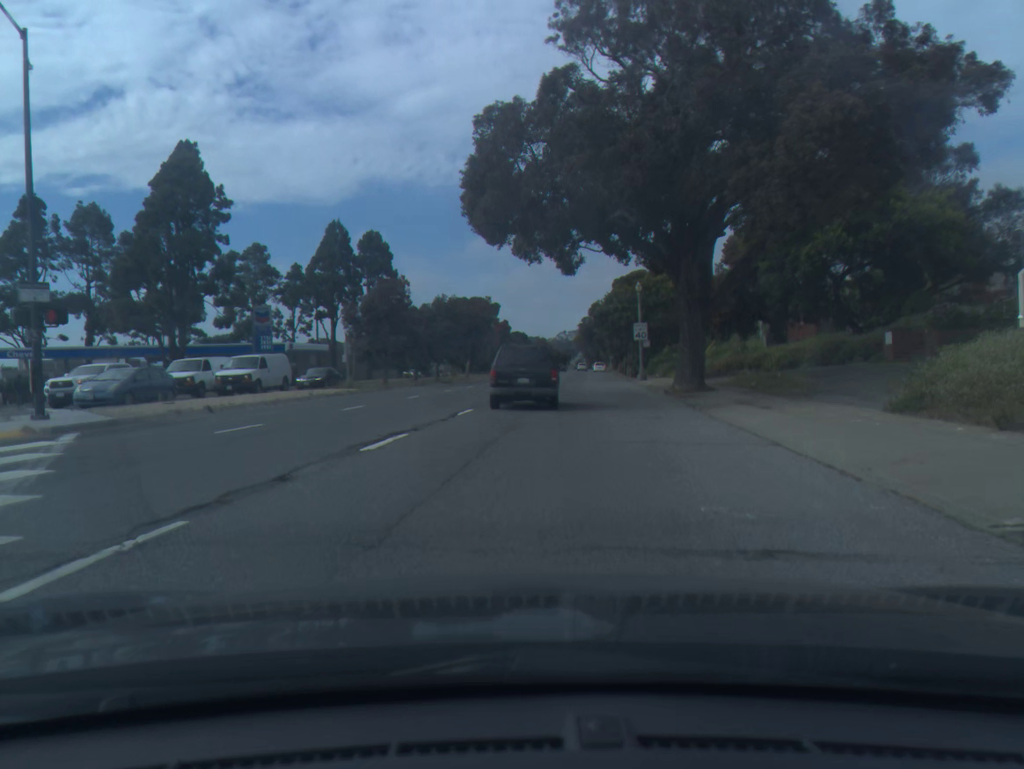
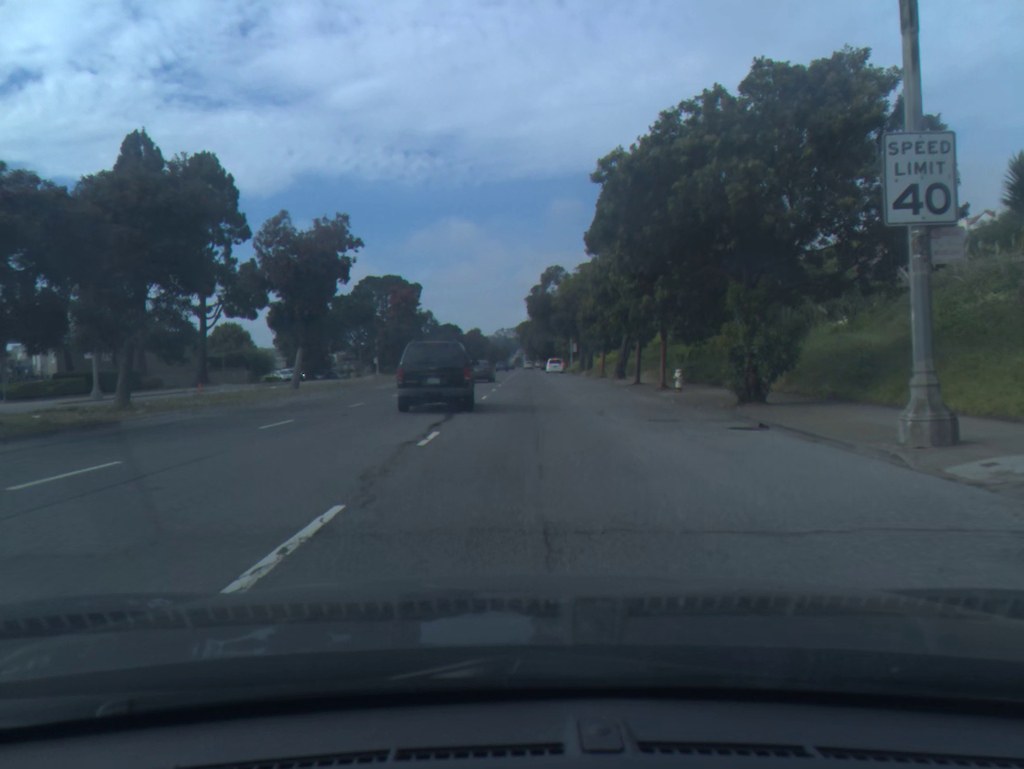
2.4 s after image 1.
(+2.2, +42.7) m; +4°
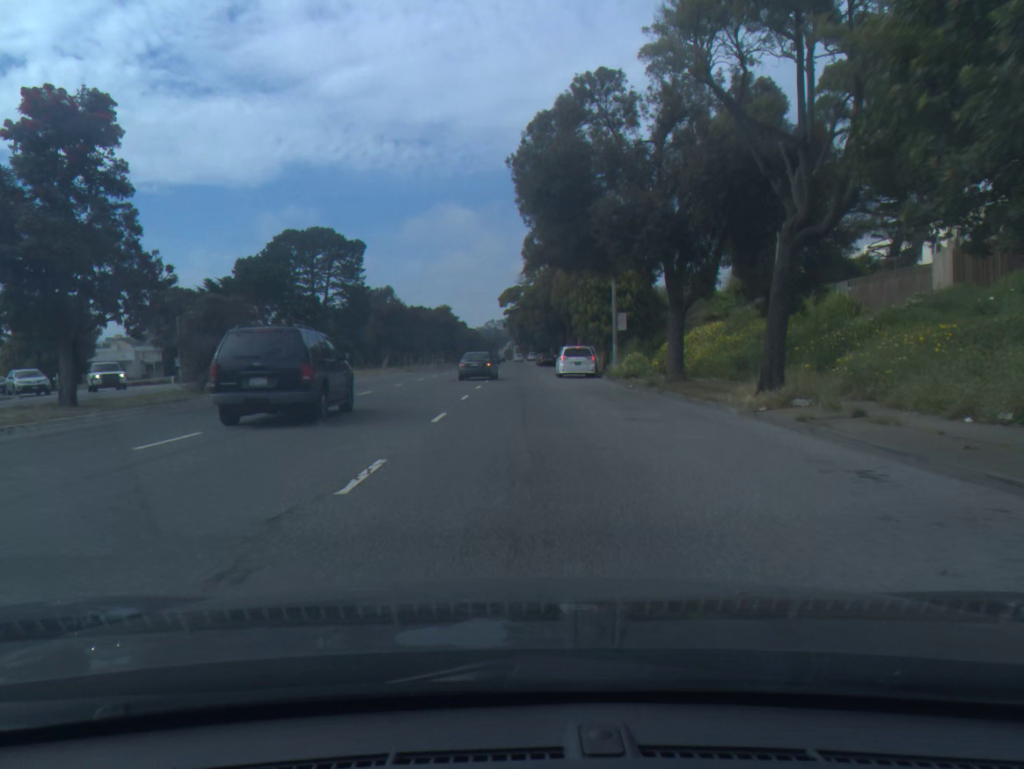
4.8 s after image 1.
(+0.5, +48.2) m; +1°
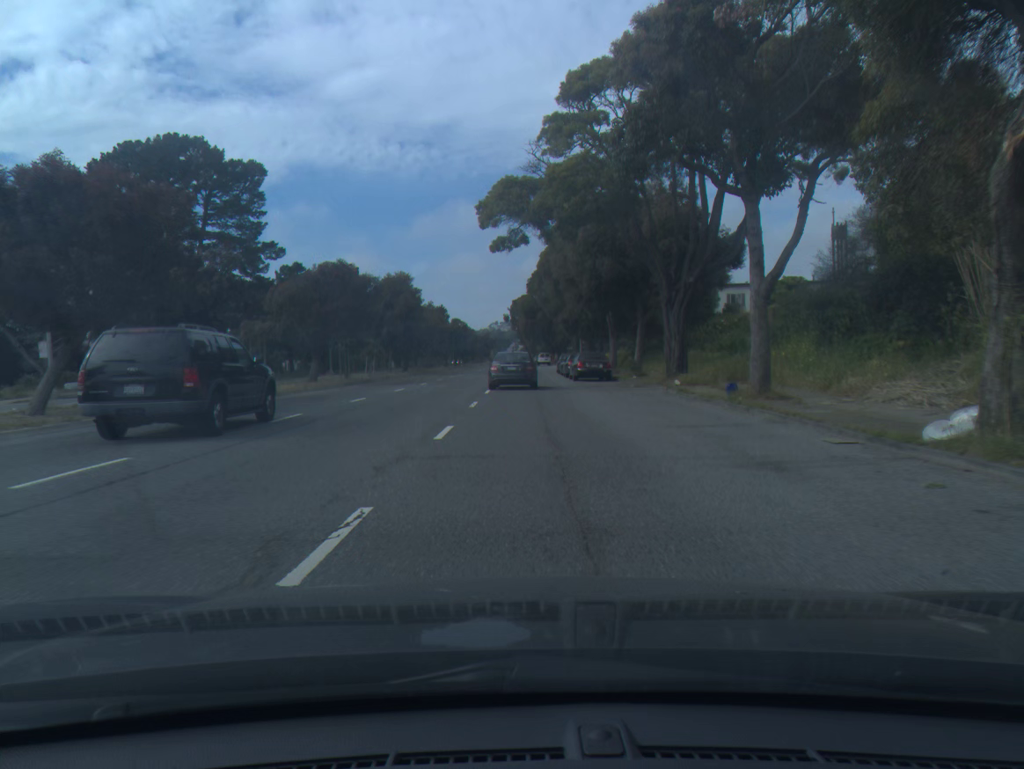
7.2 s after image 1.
(-0.3, +47.3) m; 0°
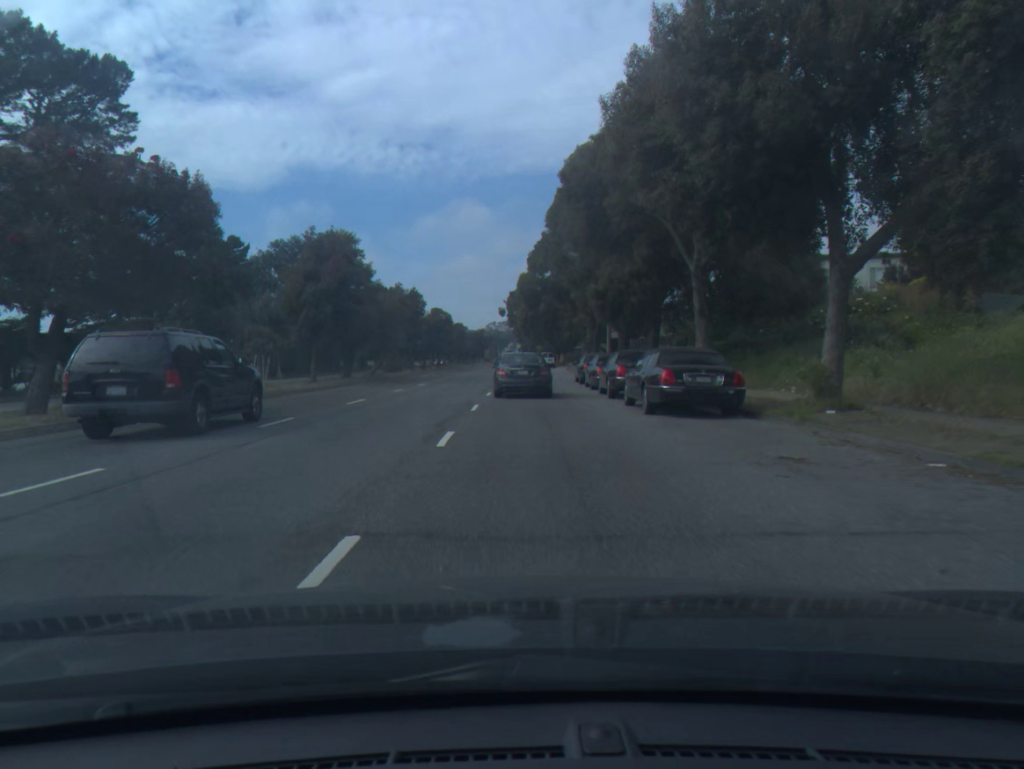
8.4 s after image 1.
(0.0, +23.2) m; 0°
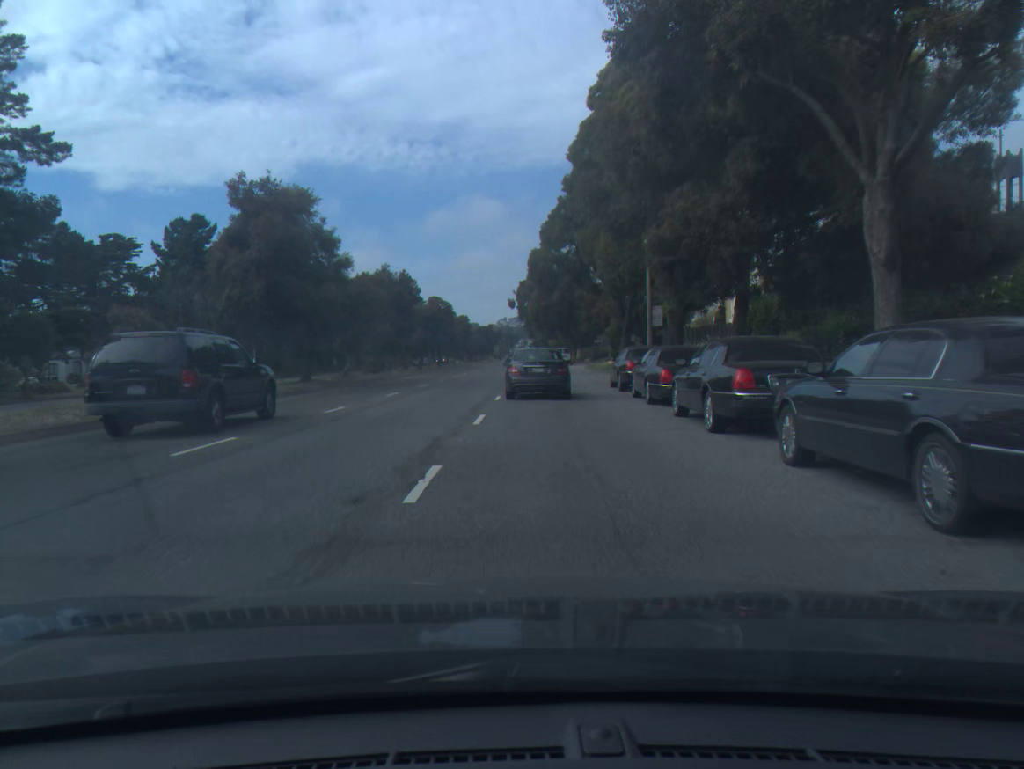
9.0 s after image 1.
(0.0, +11.5) m; -1°
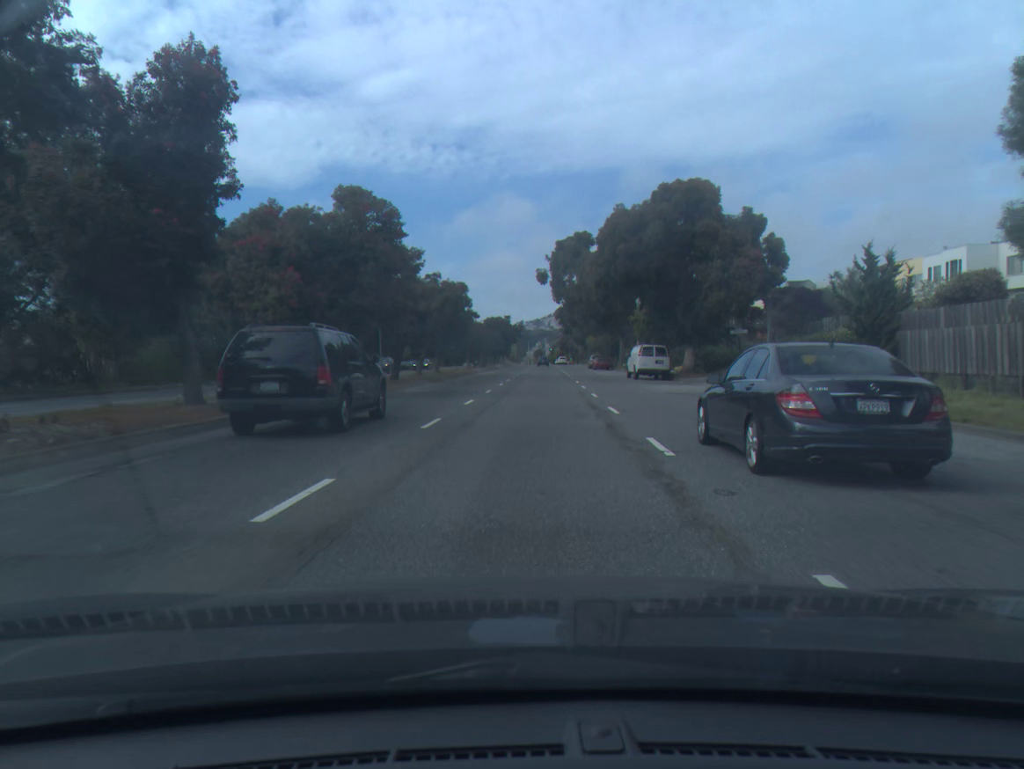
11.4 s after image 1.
(-1.8, +48.1) m; -1°
